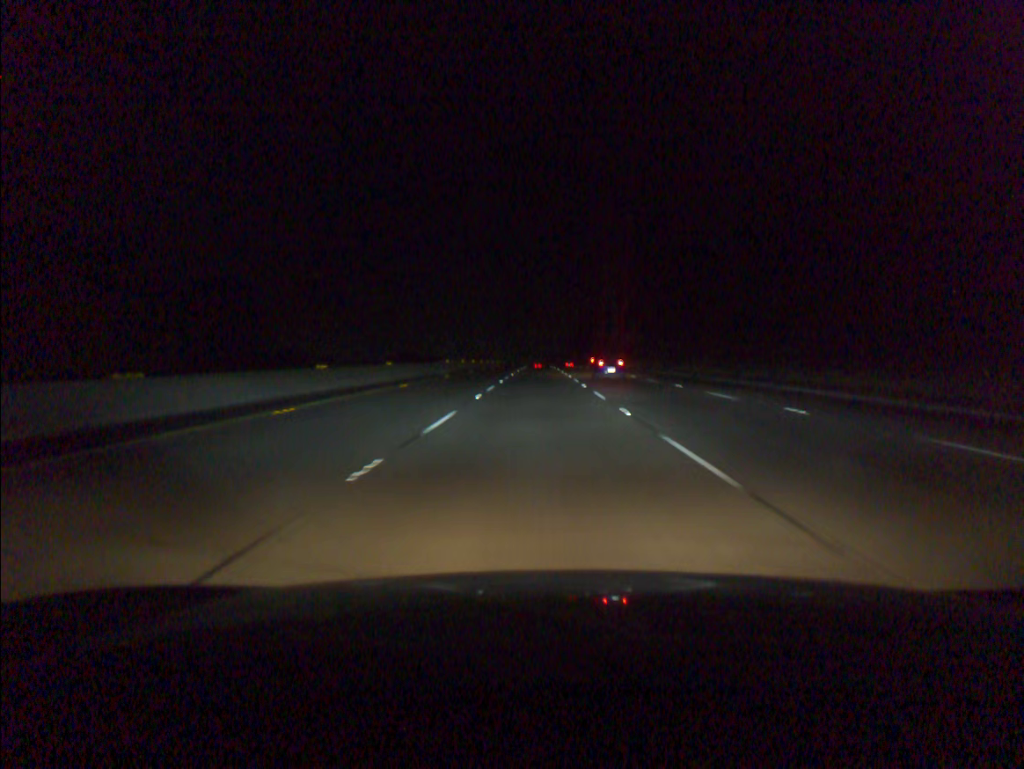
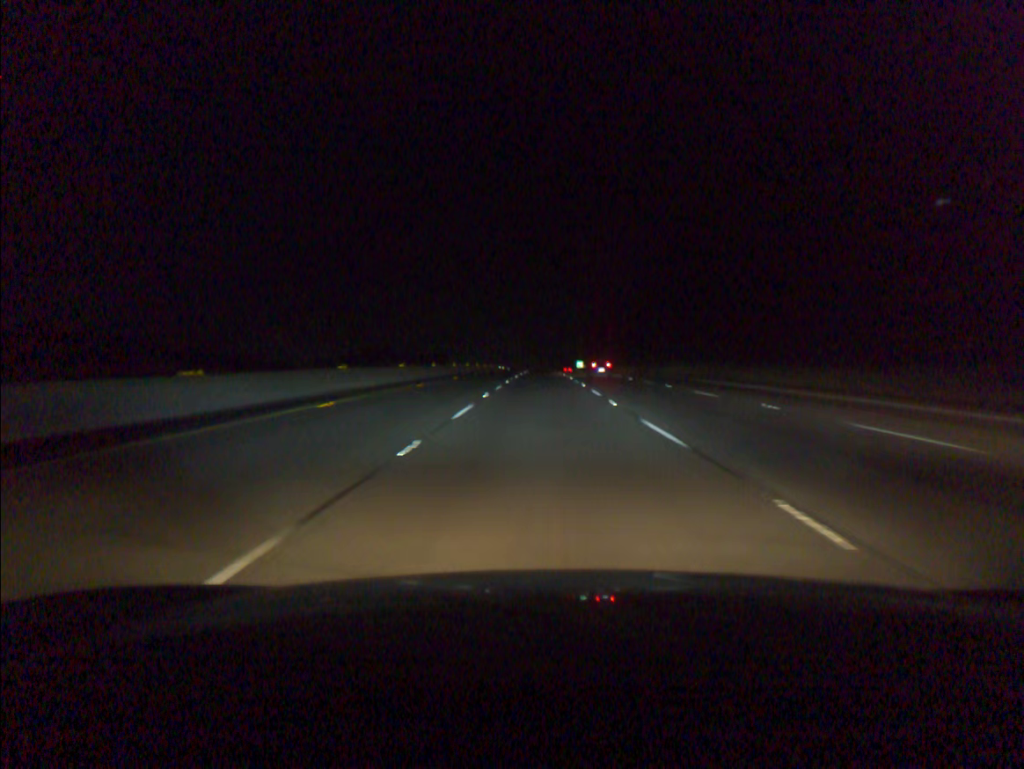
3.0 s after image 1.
(-0.2, +84.6) m; 0°
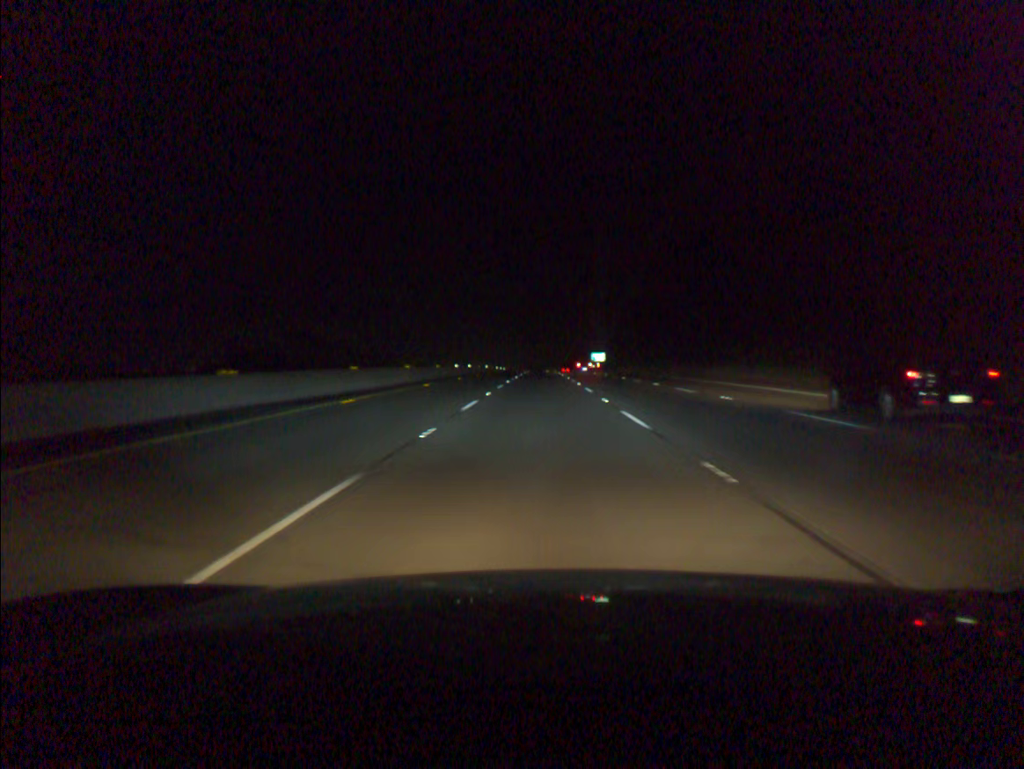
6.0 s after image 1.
(+0.1, +84.9) m; 0°
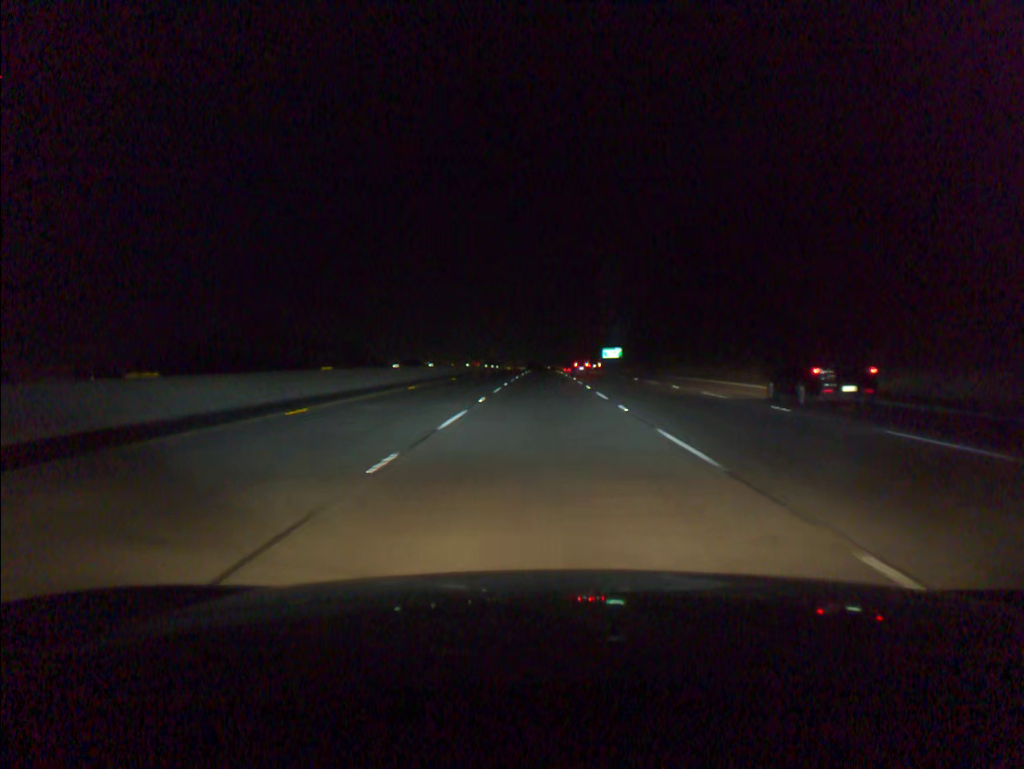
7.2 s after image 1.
(0.0, +34.1) m; 0°
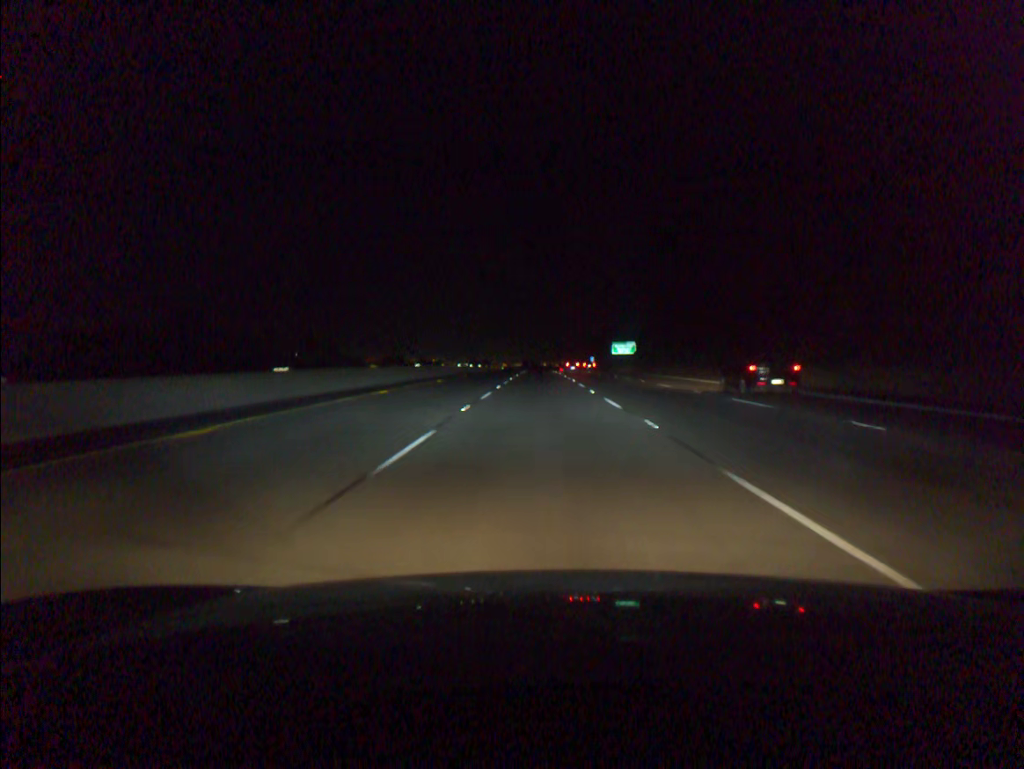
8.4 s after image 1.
(+0.1, +34.2) m; 0°
